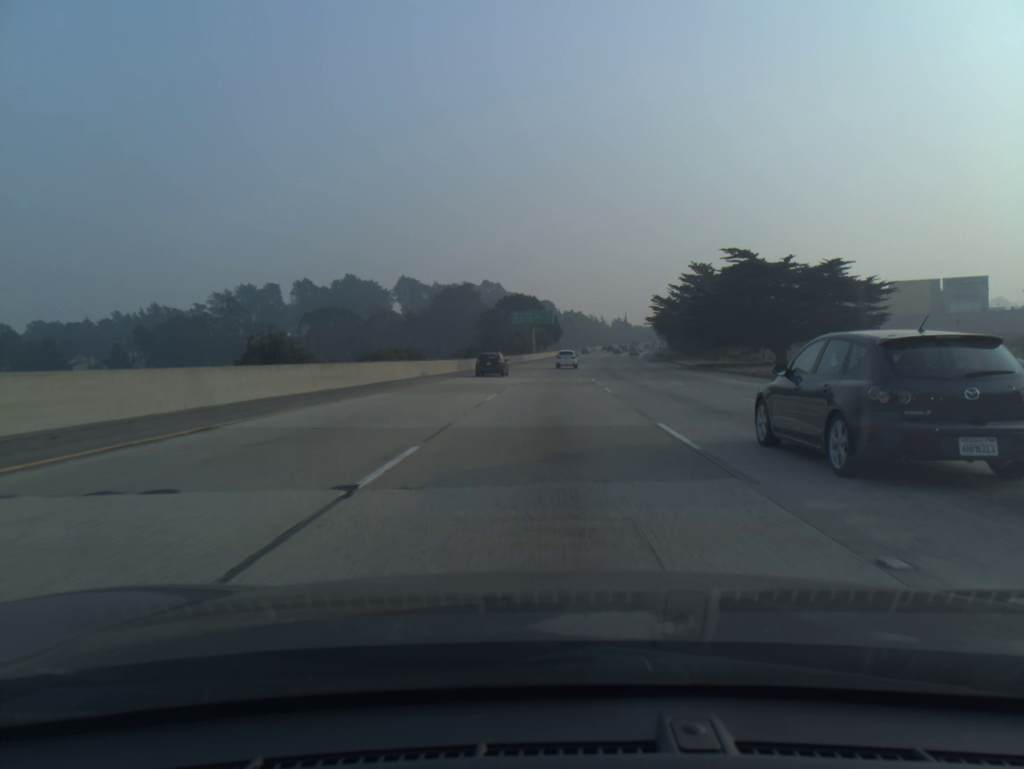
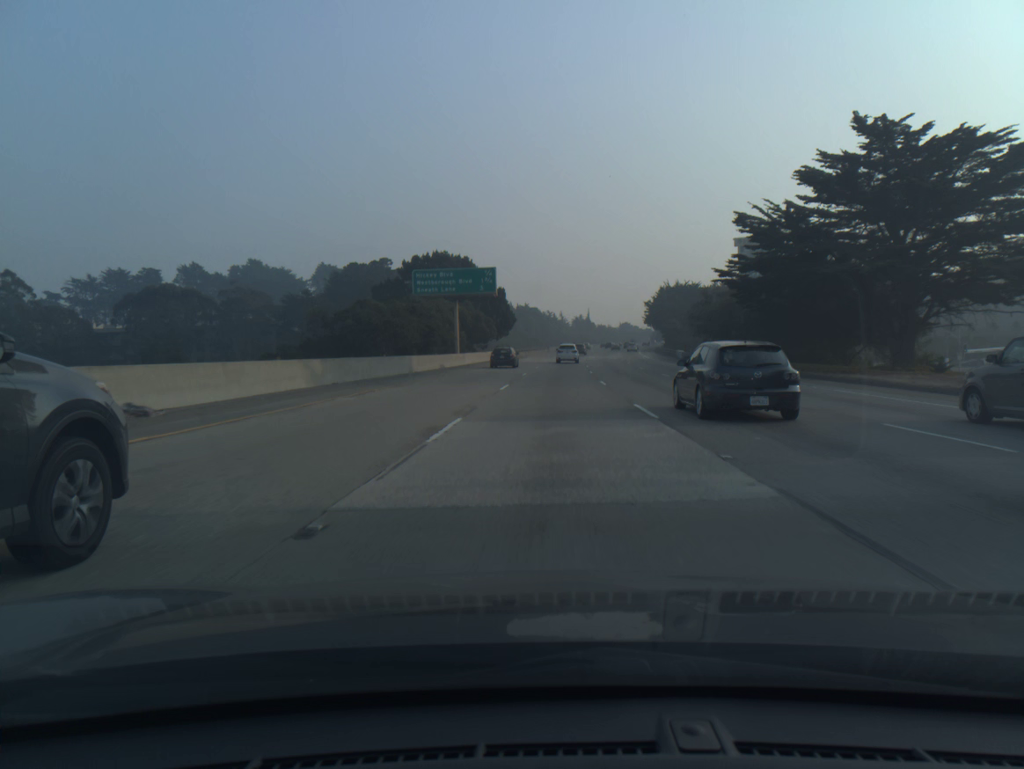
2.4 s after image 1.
(+2.0, +69.3) m; +4°
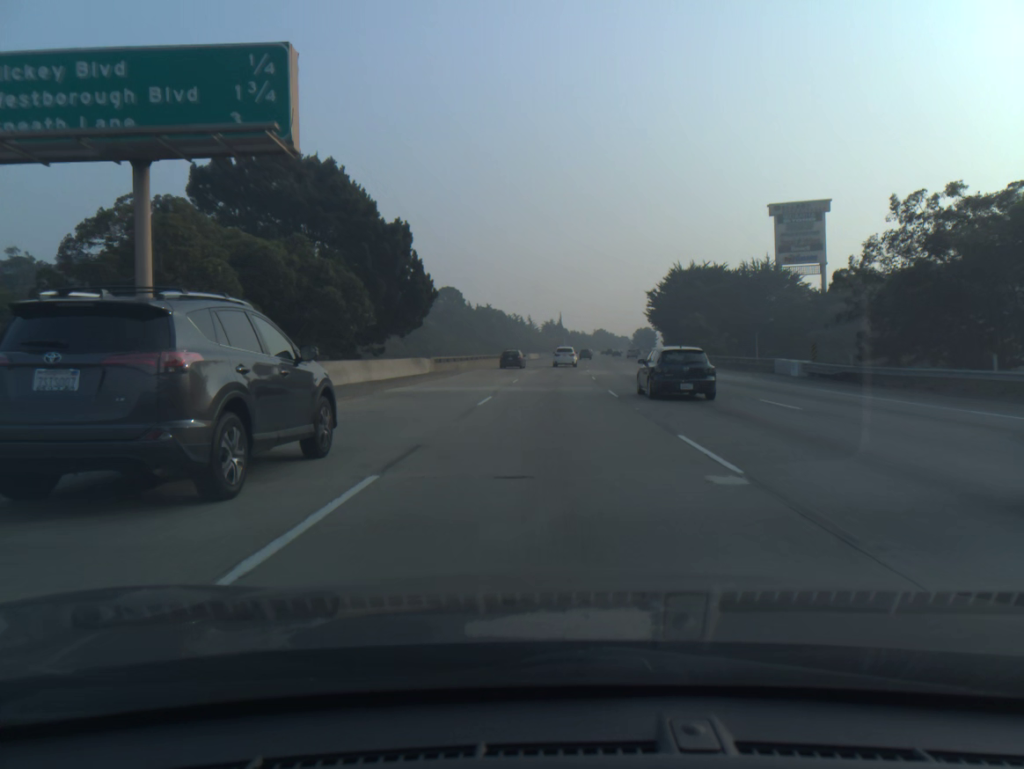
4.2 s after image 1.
(+1.1, +50.6) m; +2°
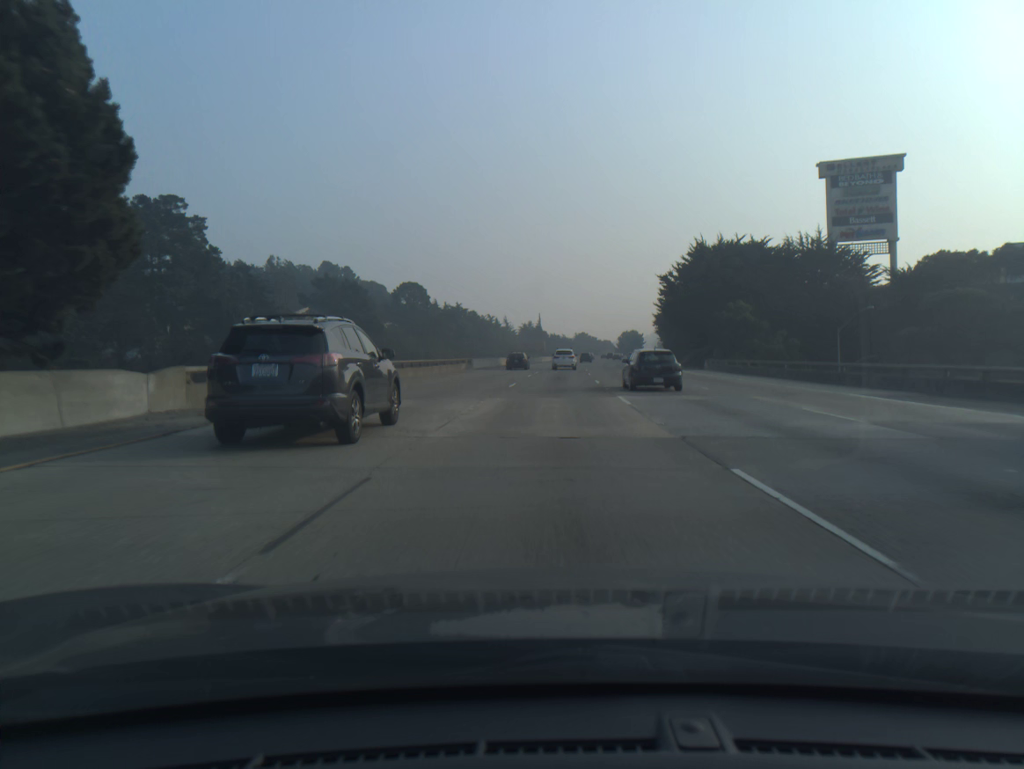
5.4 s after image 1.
(+0.4, +32.8) m; +2°
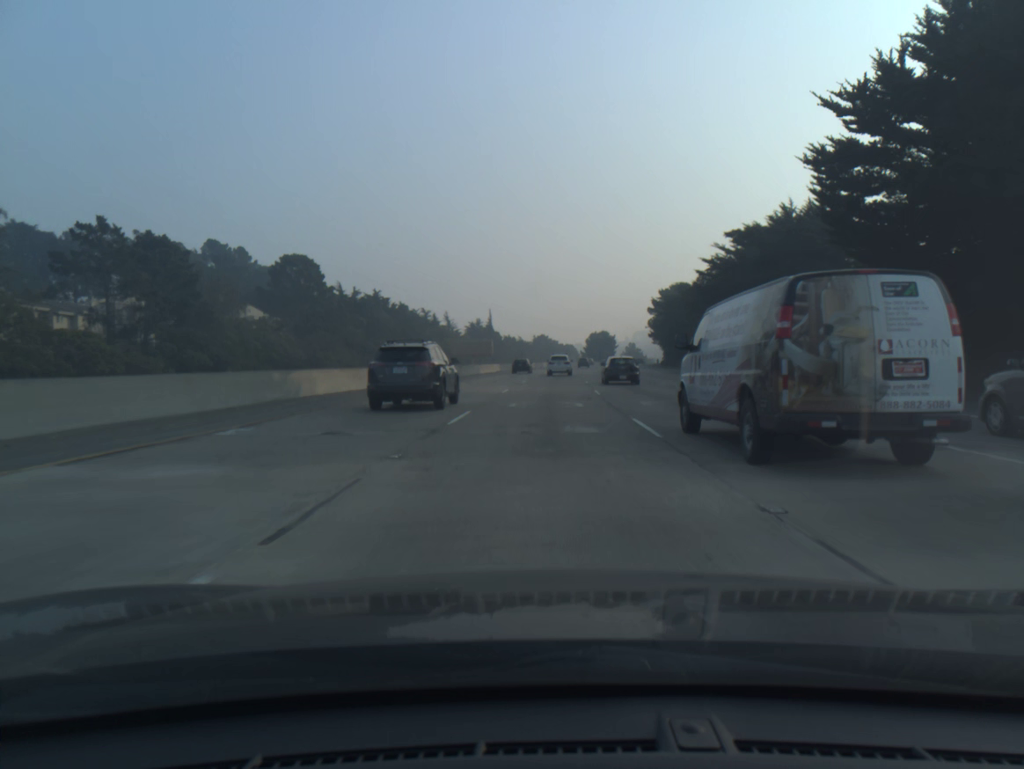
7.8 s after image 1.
(+1.9, +64.4) m; +3°
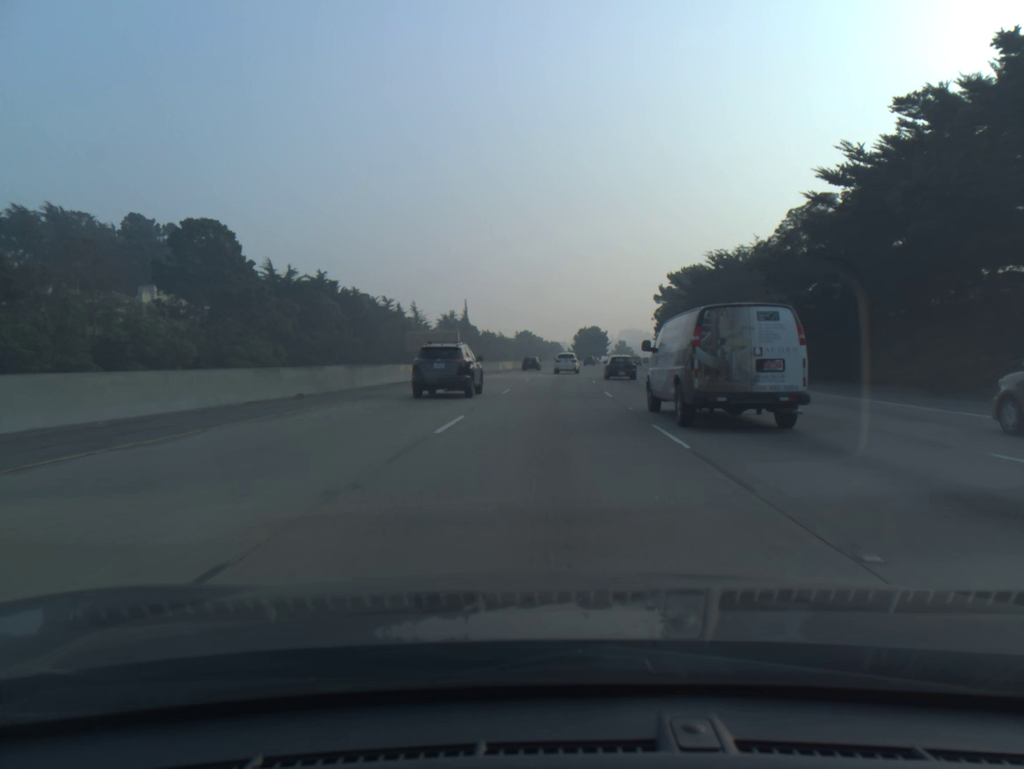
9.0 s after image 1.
(+0.3, +32.0) m; +1°
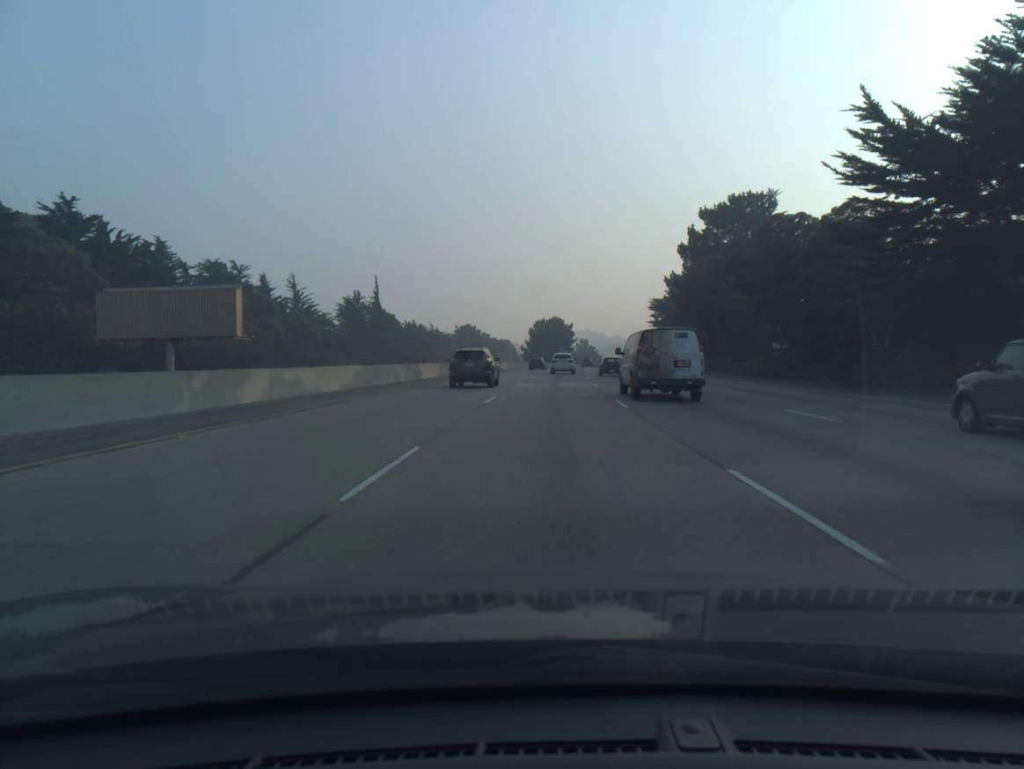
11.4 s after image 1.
(+1.9, +64.4) m; +3°
